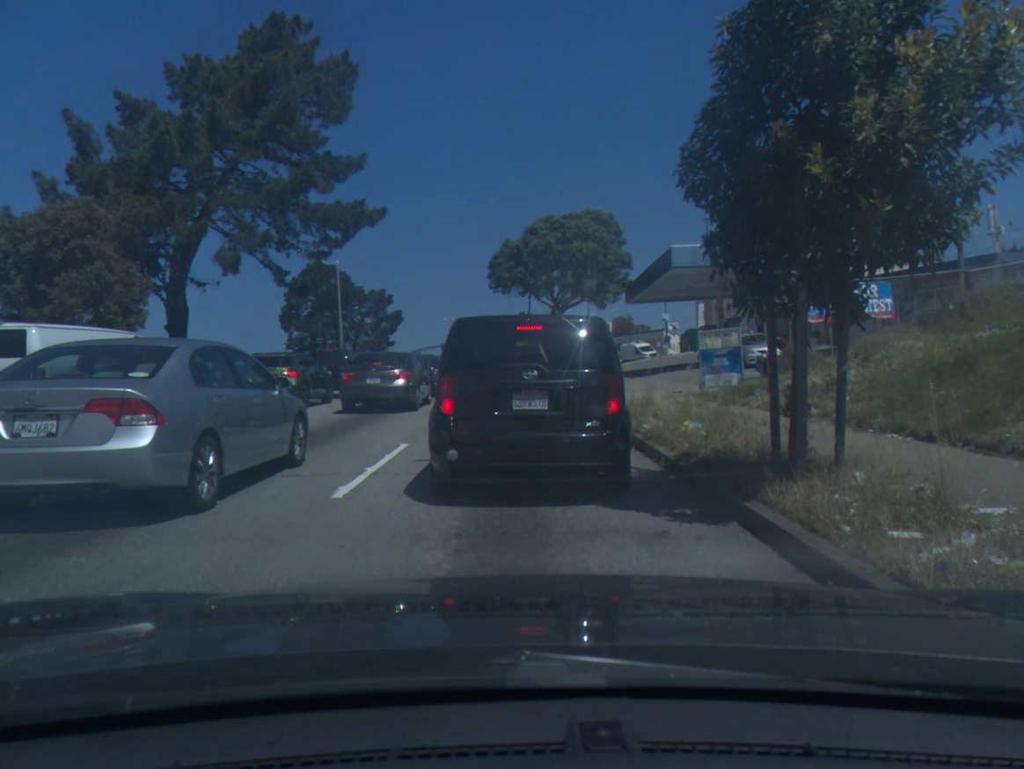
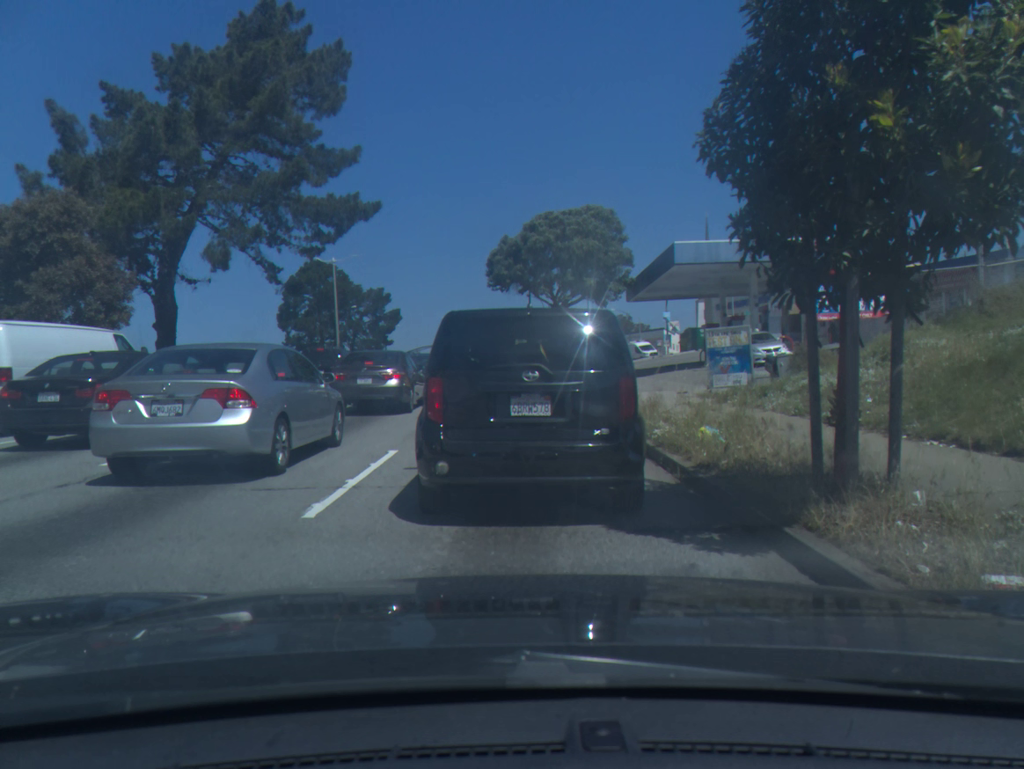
(0.0, +0.9) m; 0°
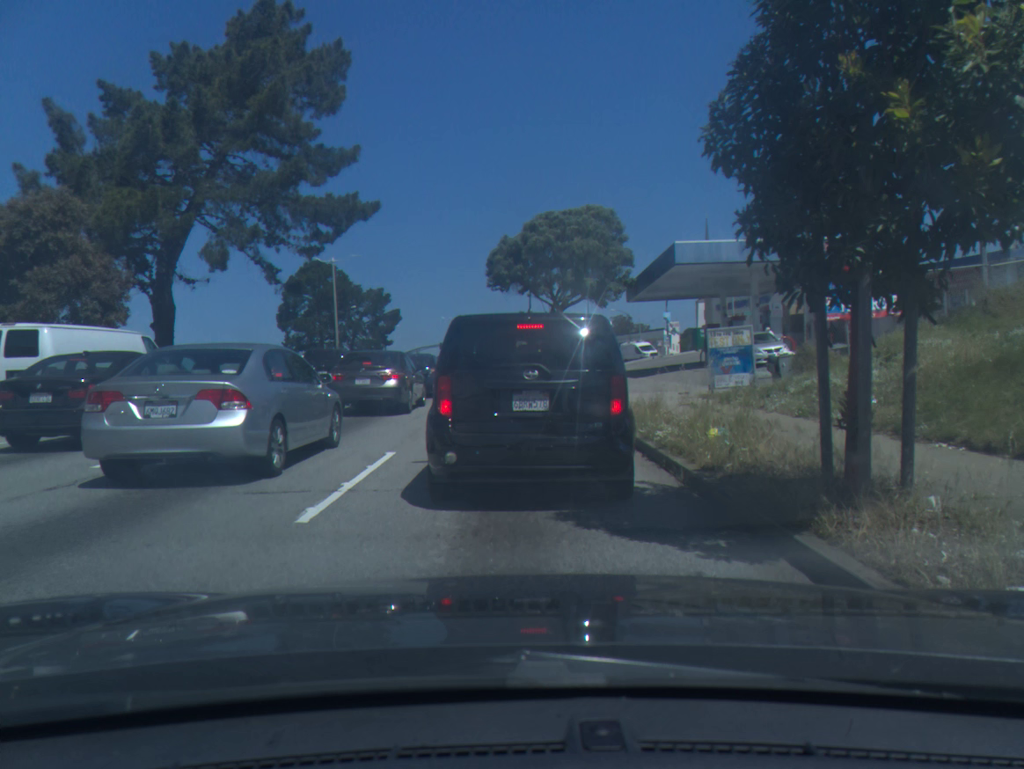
(0.0, +0.1) m; 0°
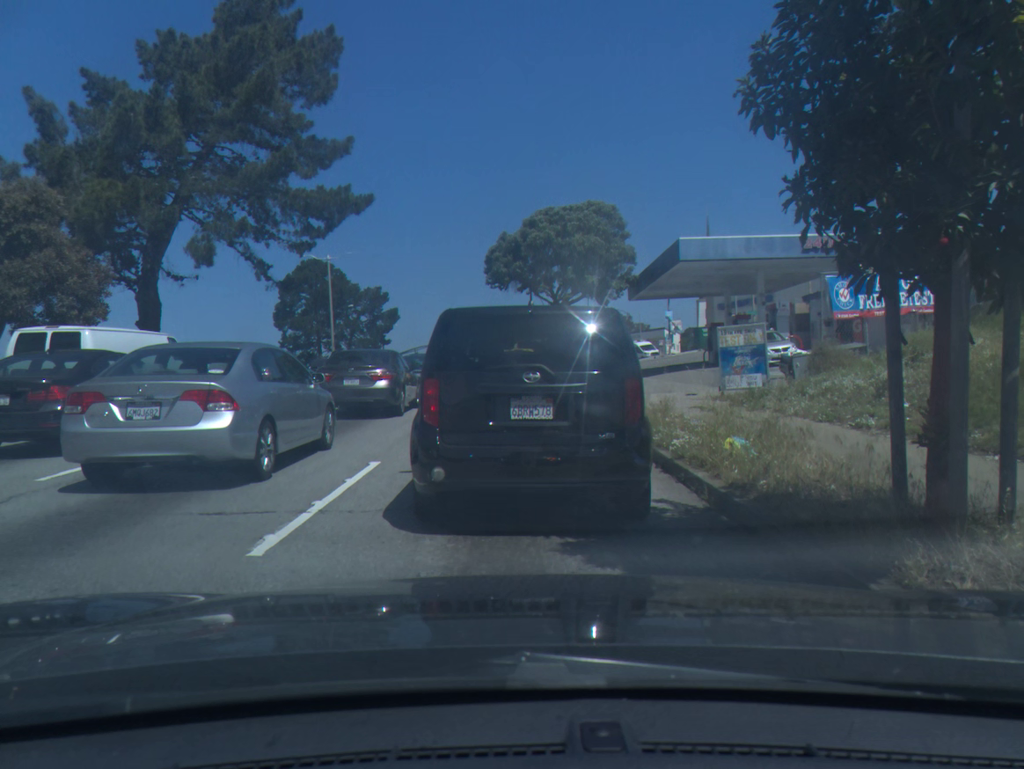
(0.0, +1.0) m; 0°
